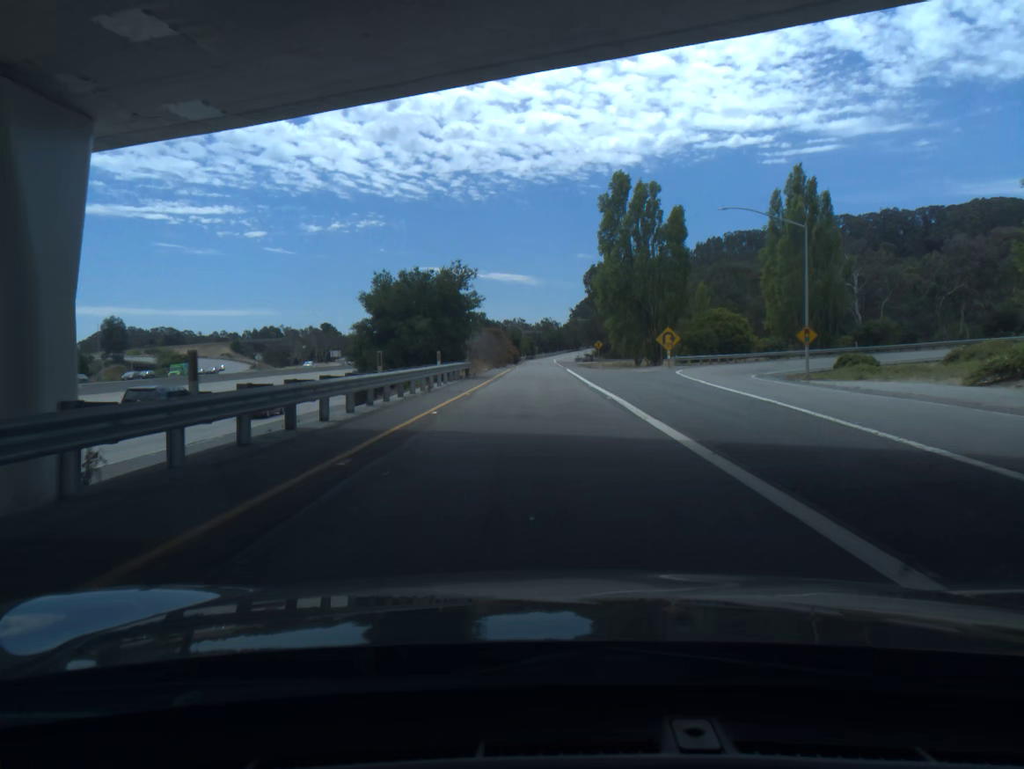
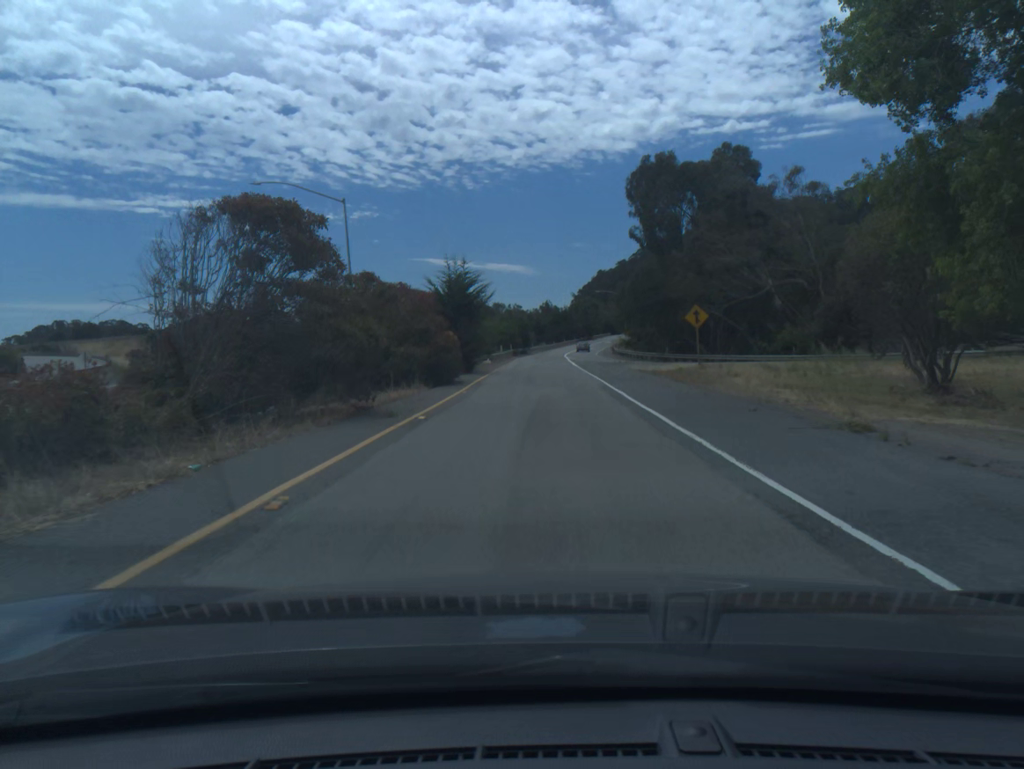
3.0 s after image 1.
(-0.1, +70.0) m; 0°
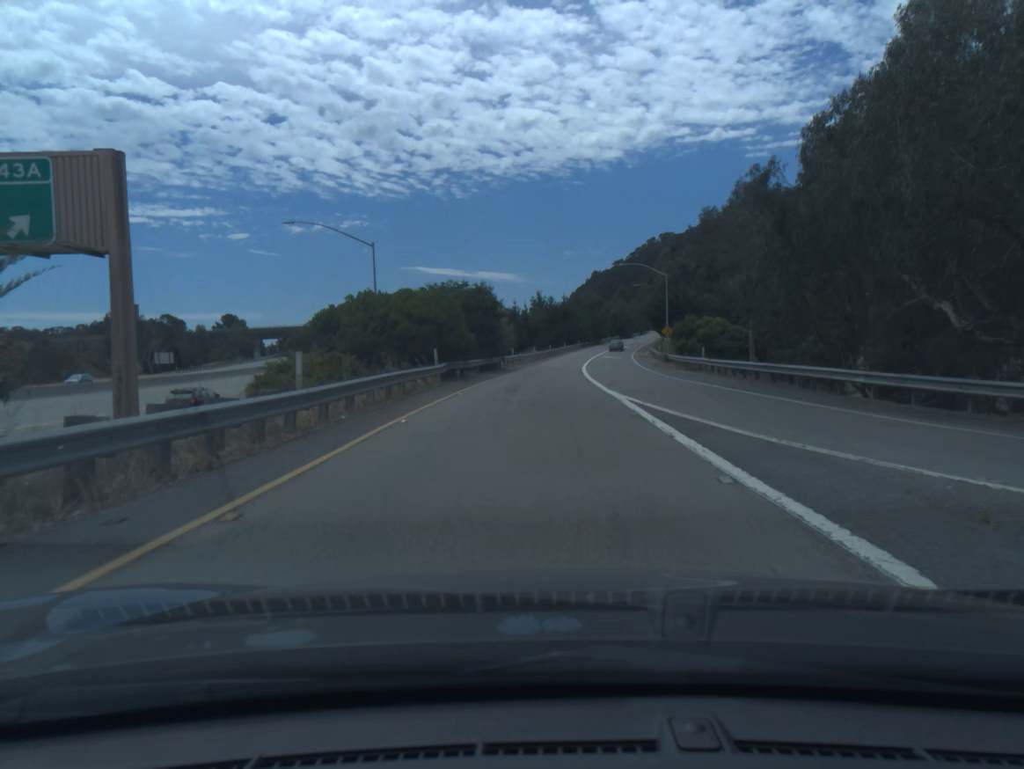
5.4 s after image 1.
(+0.2, +53.7) m; 0°
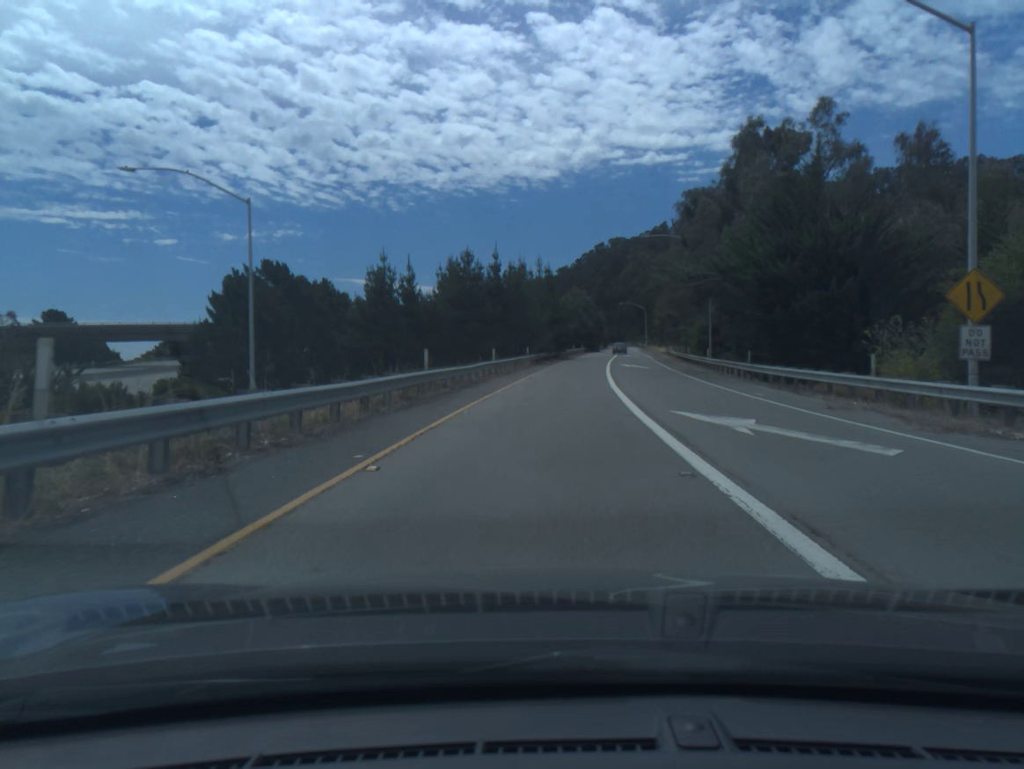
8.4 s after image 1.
(+2.7, +66.9) m; +5°
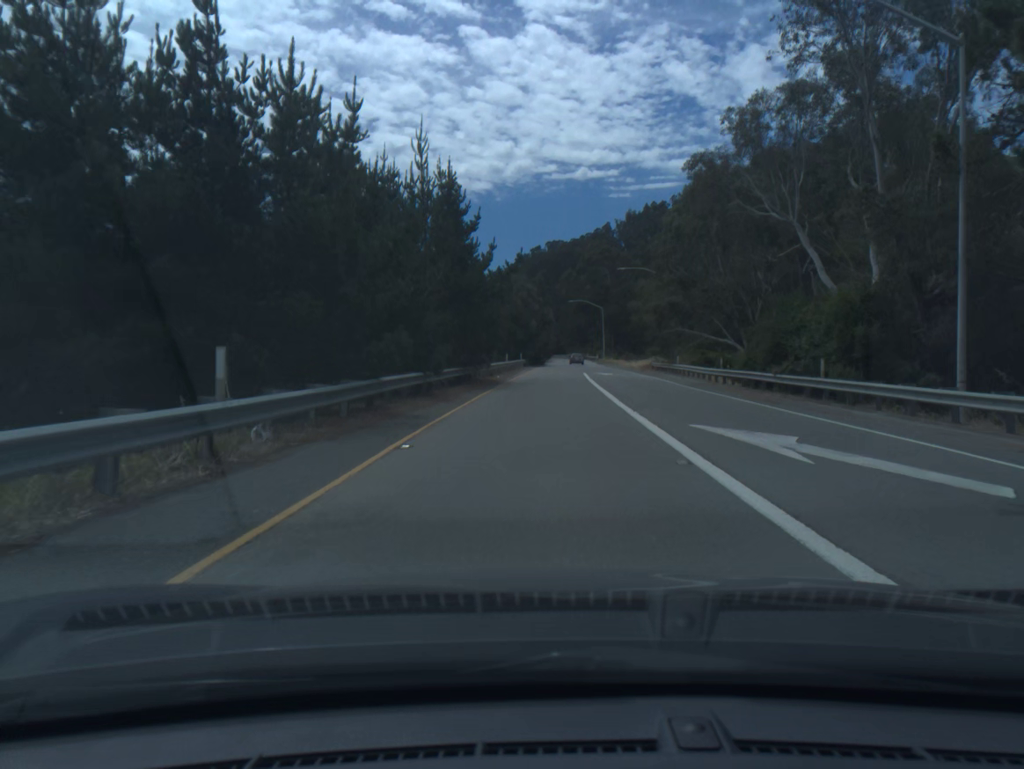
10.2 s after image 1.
(+1.7, +42.4) m; +5°
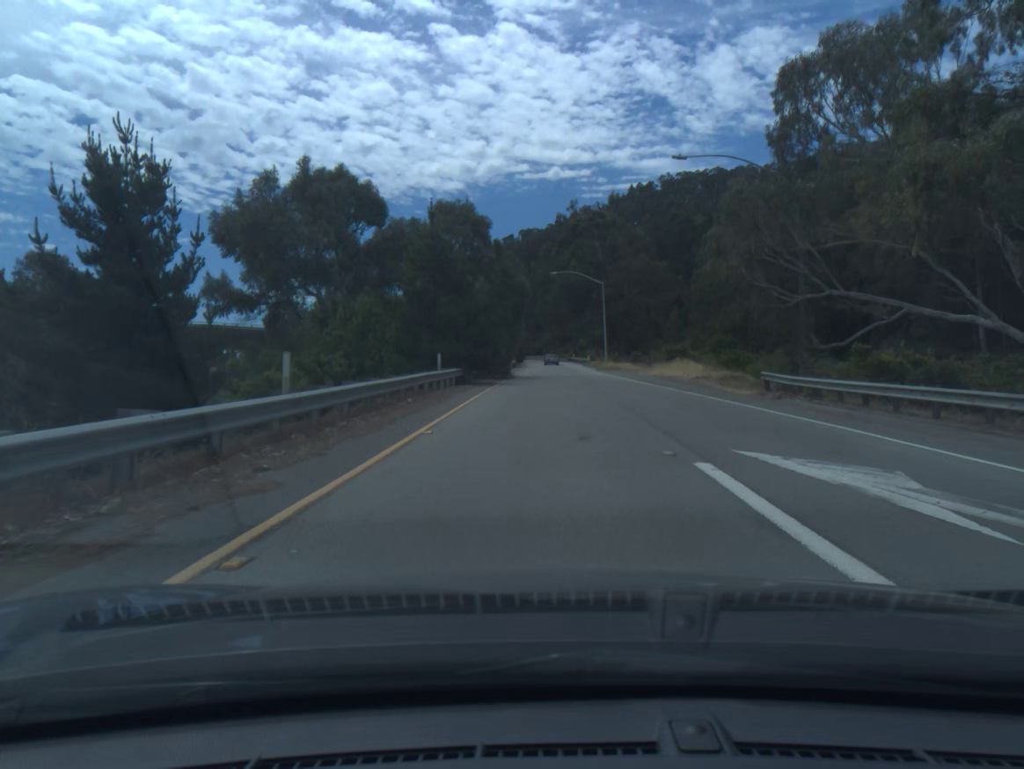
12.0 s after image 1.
(+0.8, +43.2) m; +2°
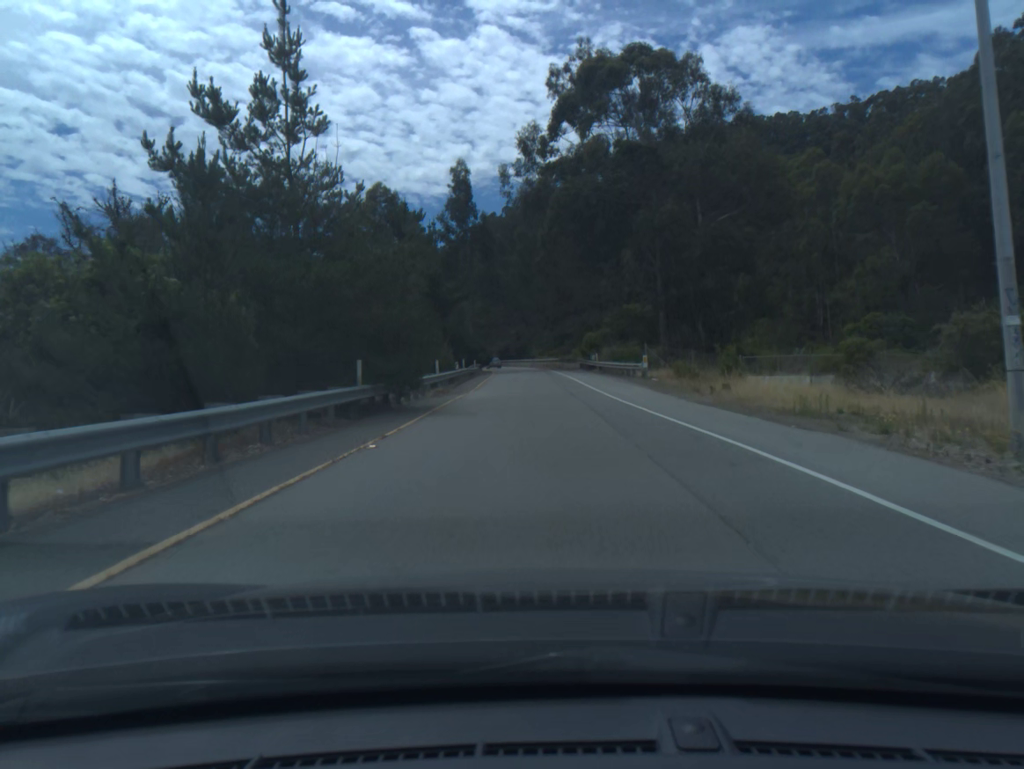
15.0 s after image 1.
(+1.1, +69.6) m; +1°
